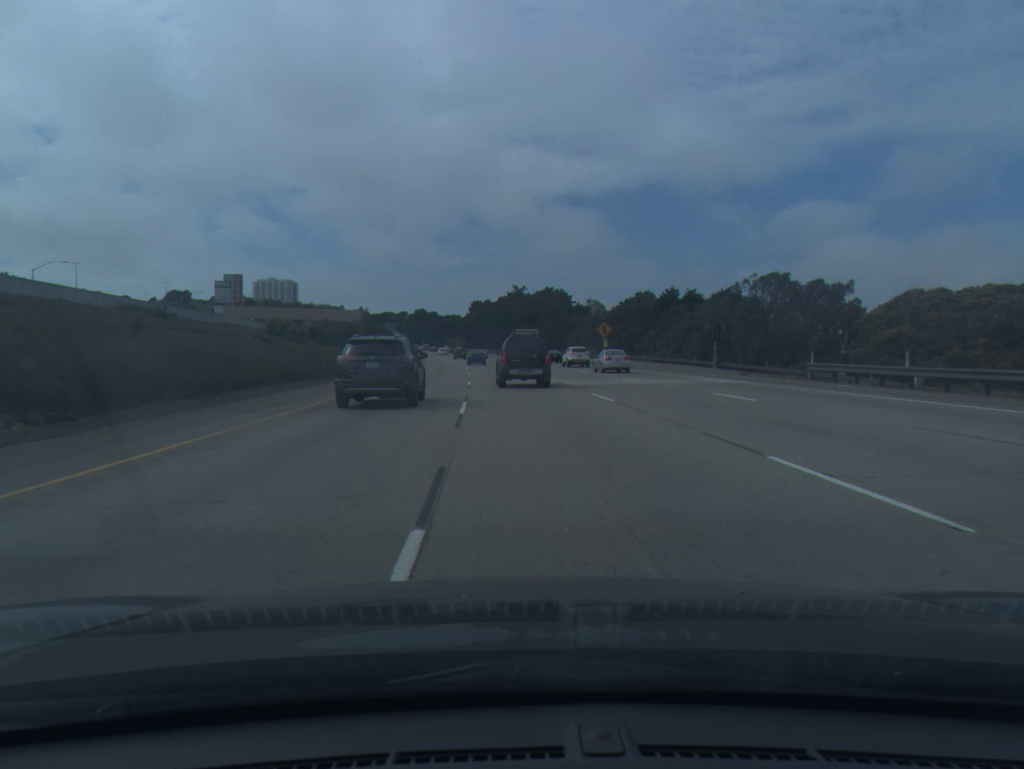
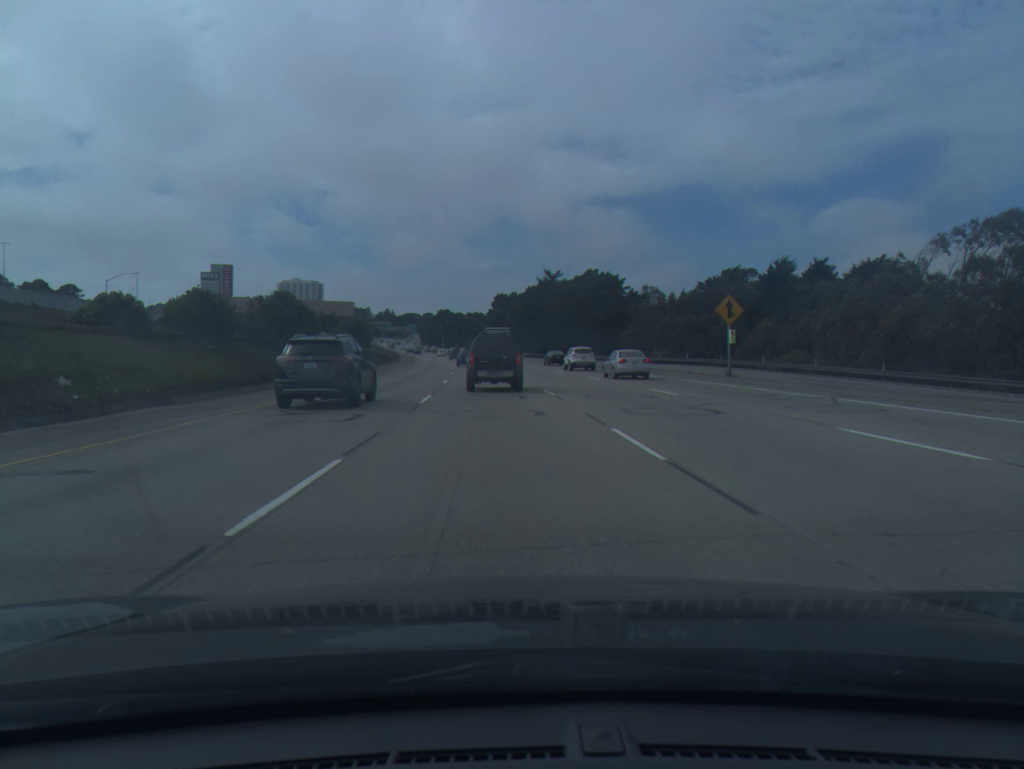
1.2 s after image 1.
(-0.7, +40.0) m; -2°
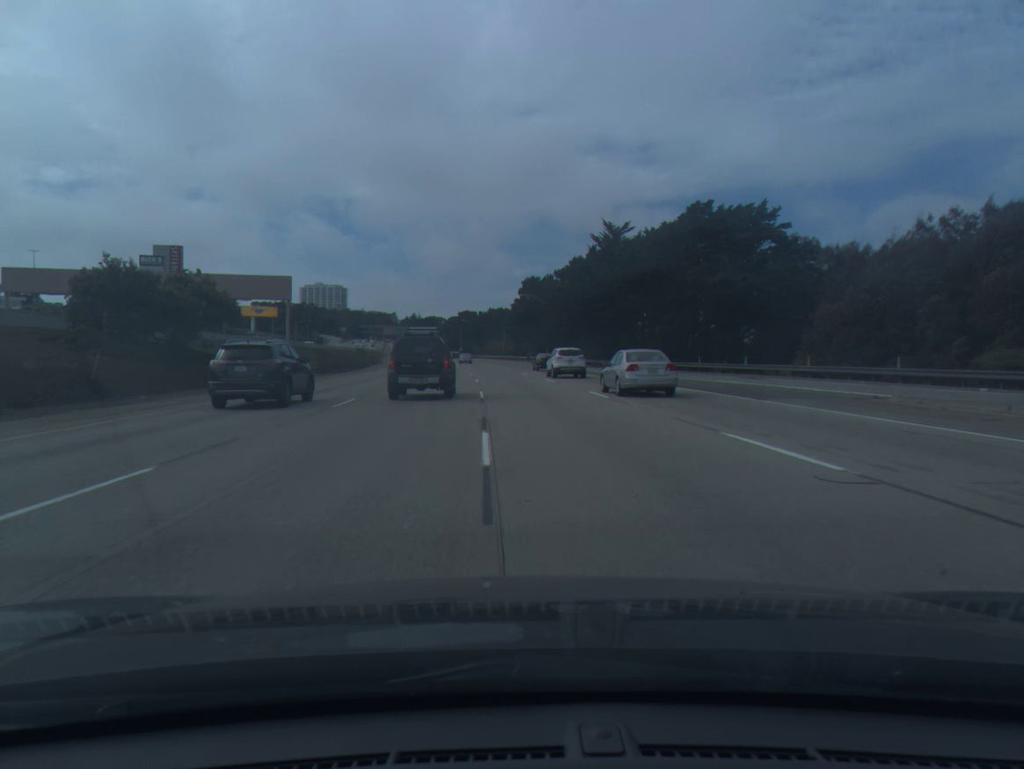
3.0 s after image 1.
(-1.2, +58.9) m; -2°
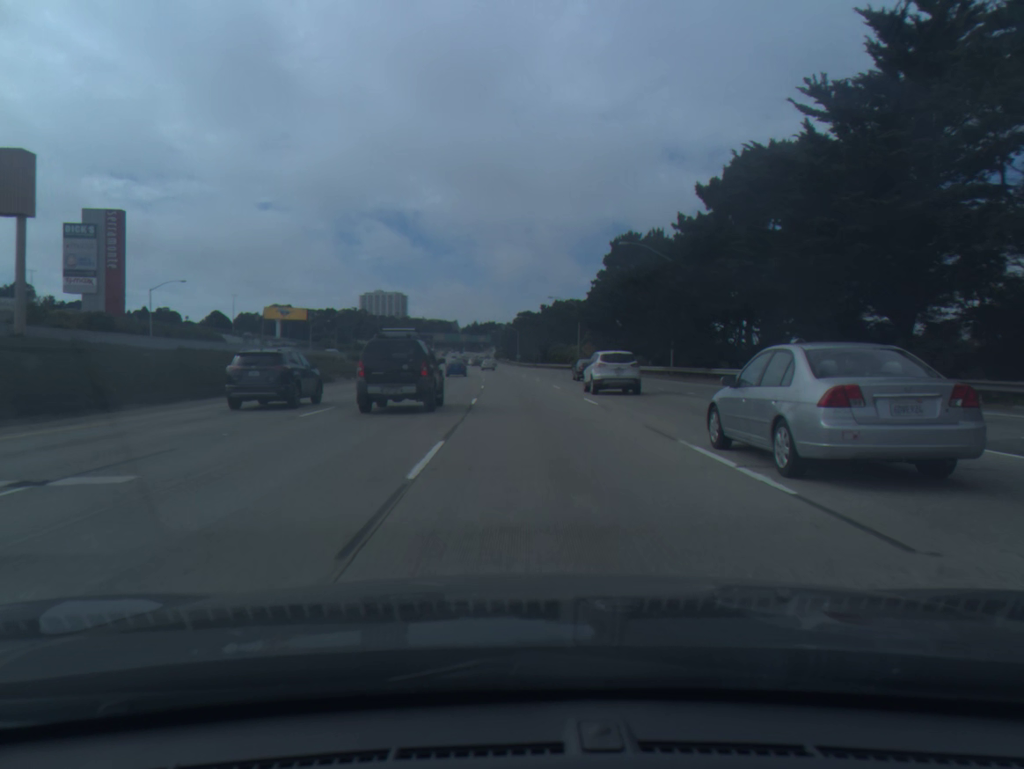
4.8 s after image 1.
(-2.5, +58.9) m; -5°
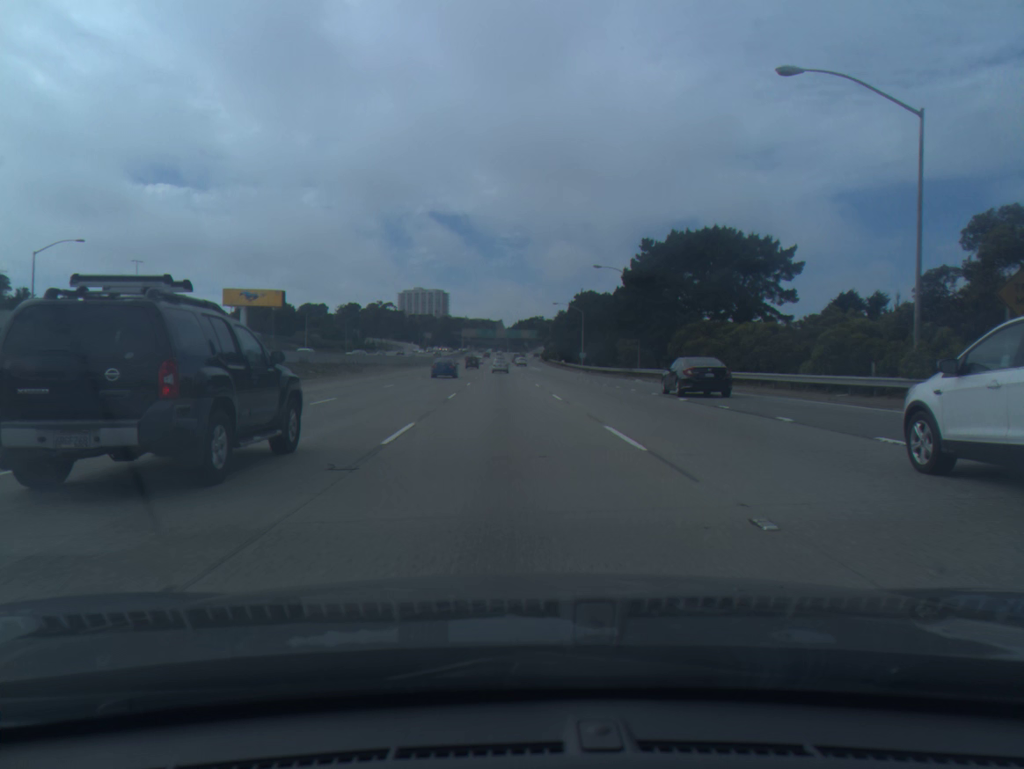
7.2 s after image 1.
(-2.5, +84.3) m; -3°
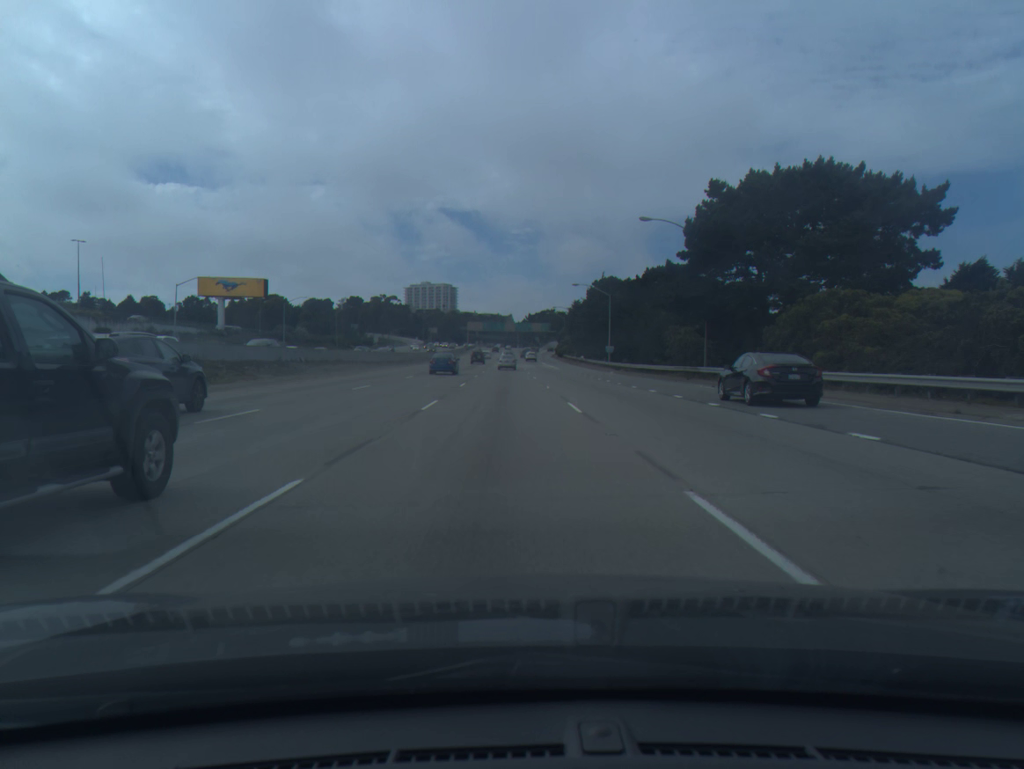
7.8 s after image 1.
(-0.2, +22.1) m; -1°
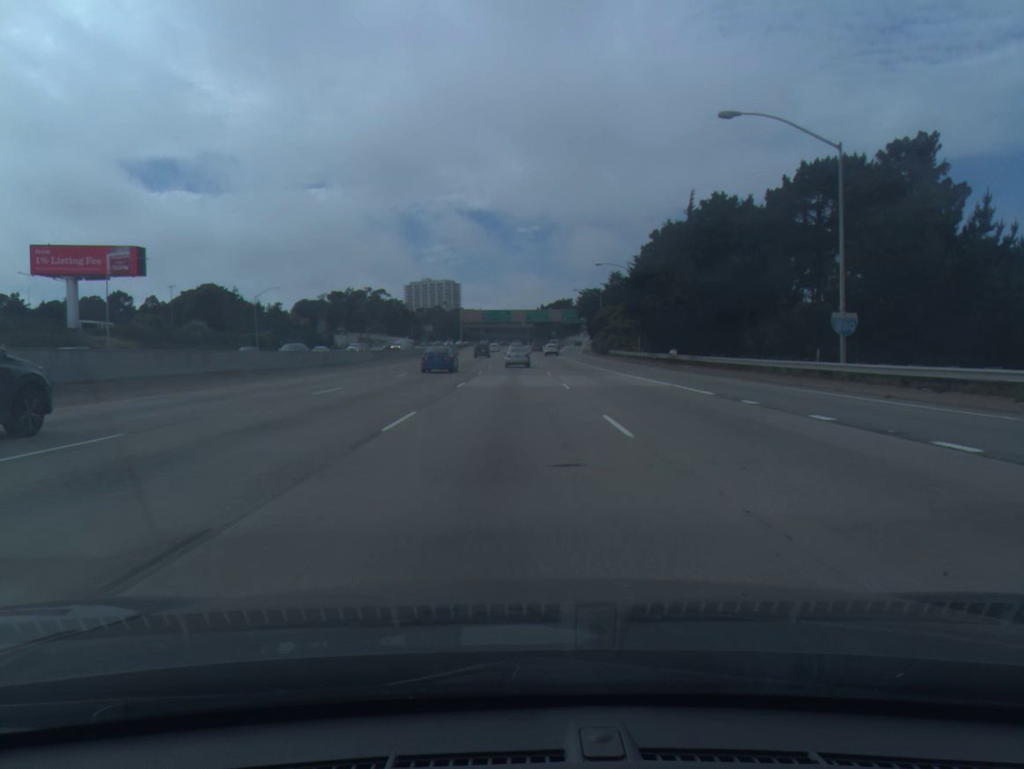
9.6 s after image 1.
(-0.8, +65.2) m; -1°
